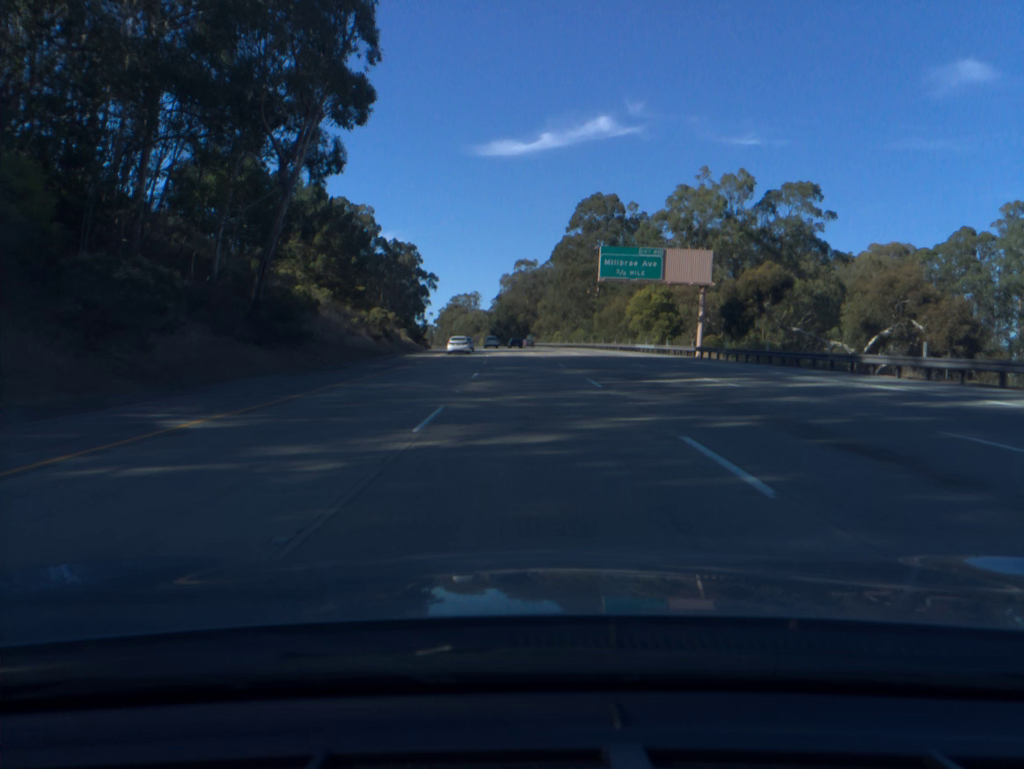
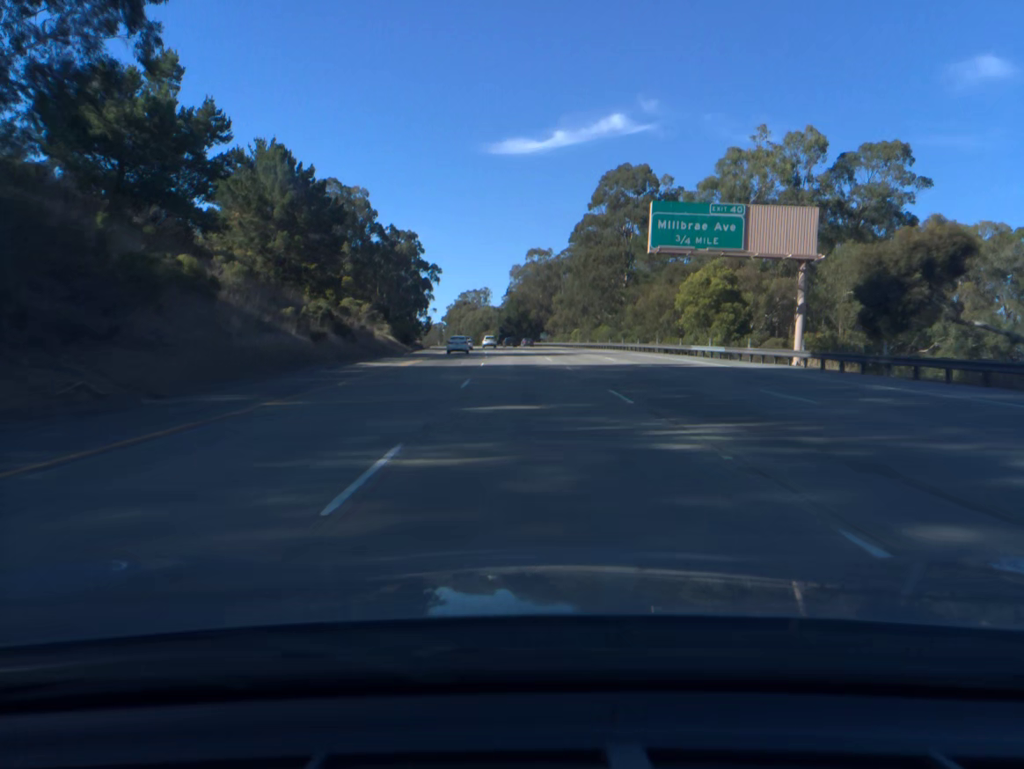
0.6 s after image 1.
(-0.1, +20.0) m; -1°
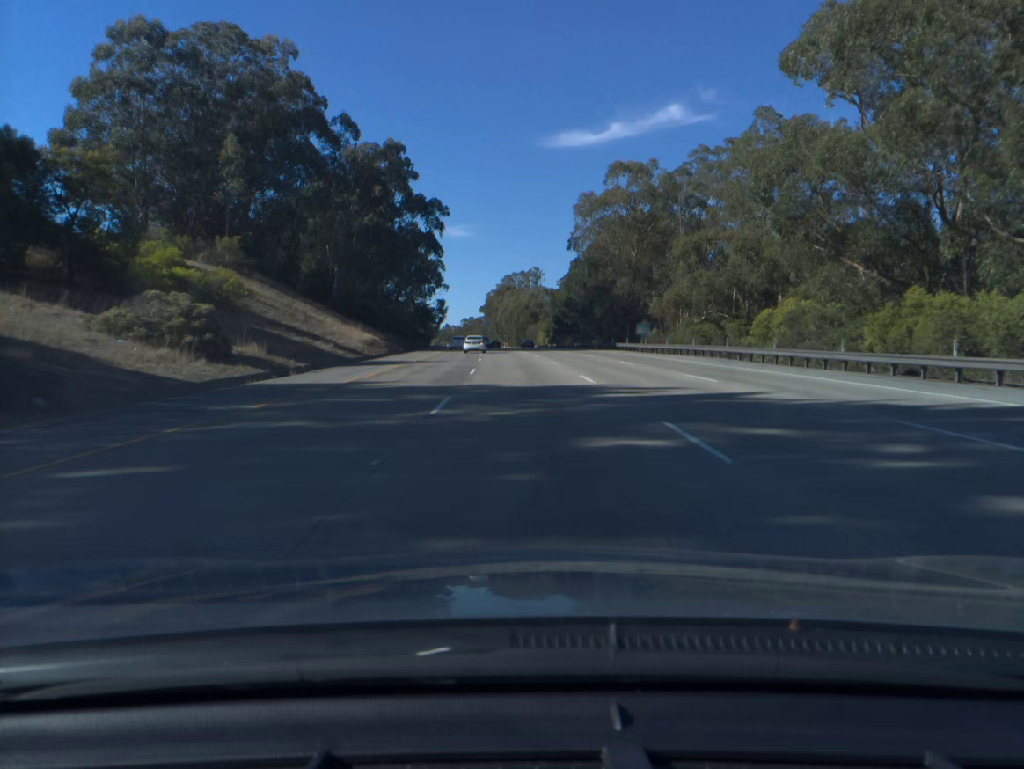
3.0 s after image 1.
(-2.8, +80.1) m; -4°
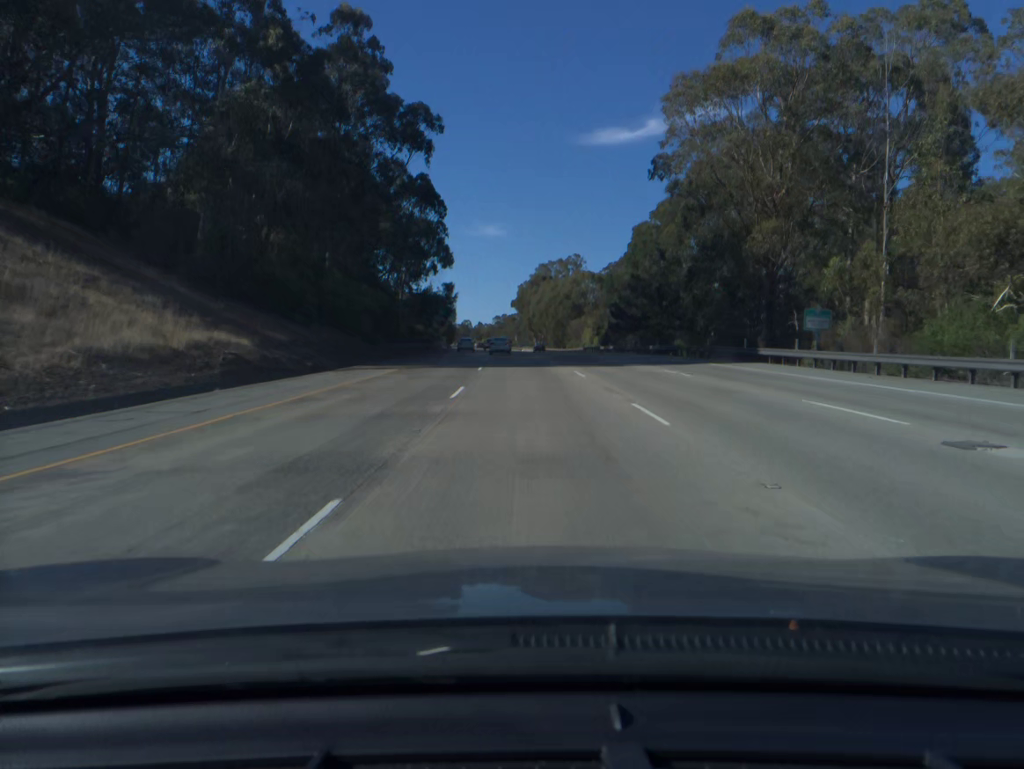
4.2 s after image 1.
(-0.9, +40.0) m; -3°
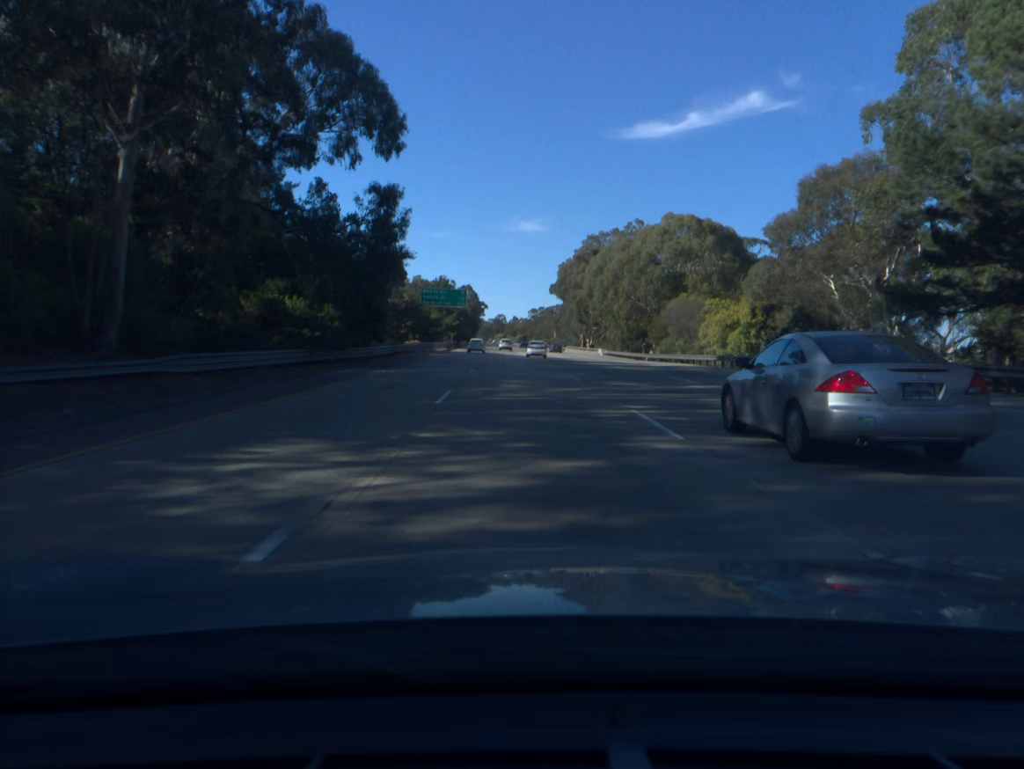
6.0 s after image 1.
(-1.5, +59.9) m; -3°
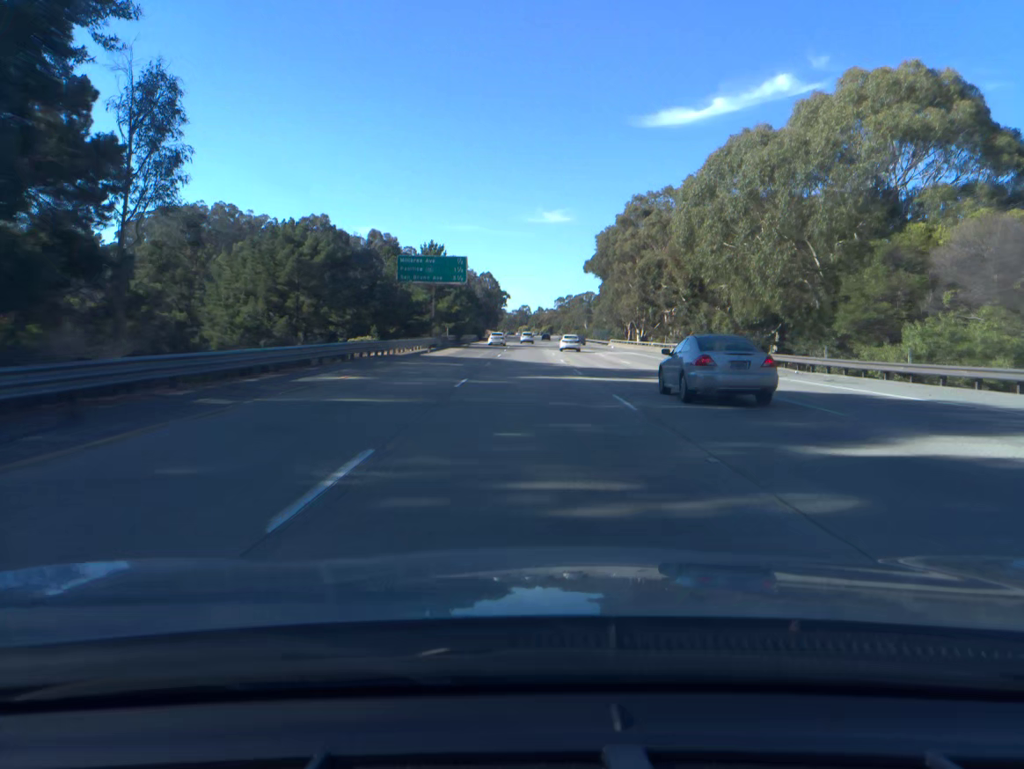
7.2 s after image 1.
(-0.7, +40.0) m; -2°
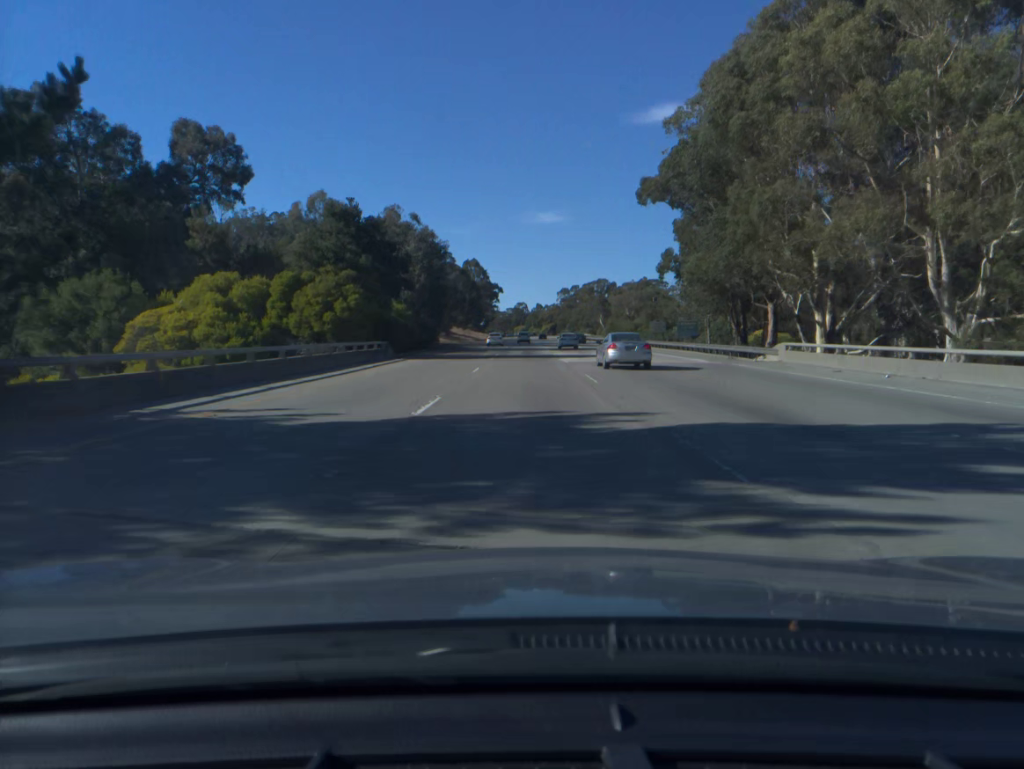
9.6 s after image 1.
(-0.2, +79.9) m; 0°
